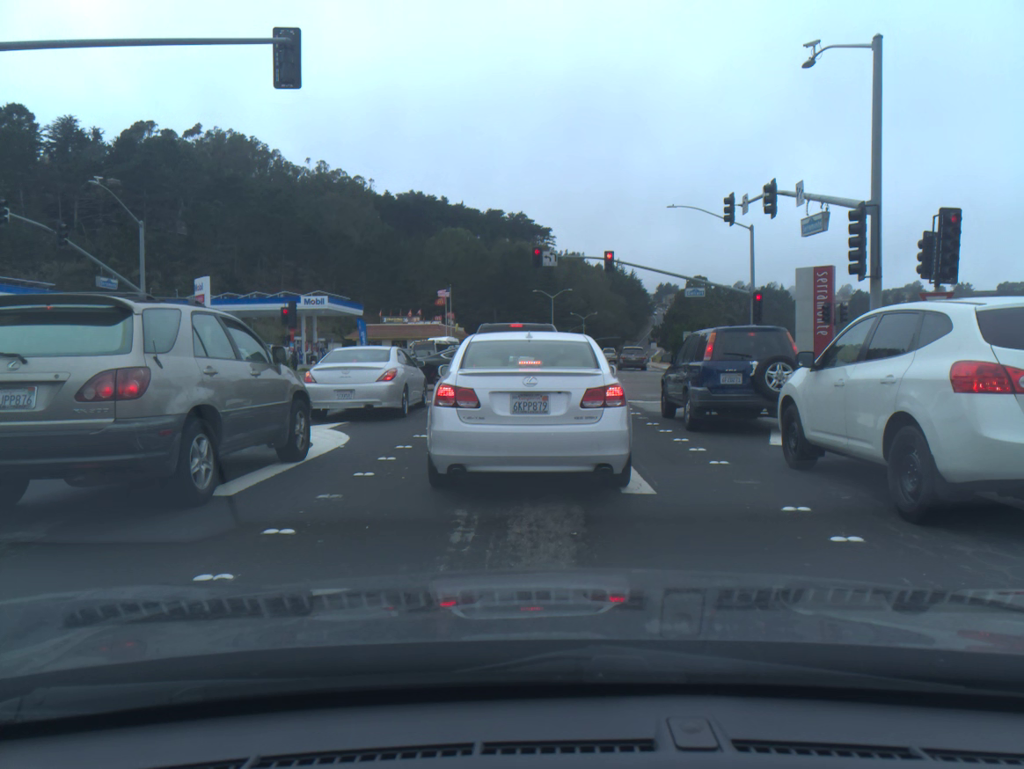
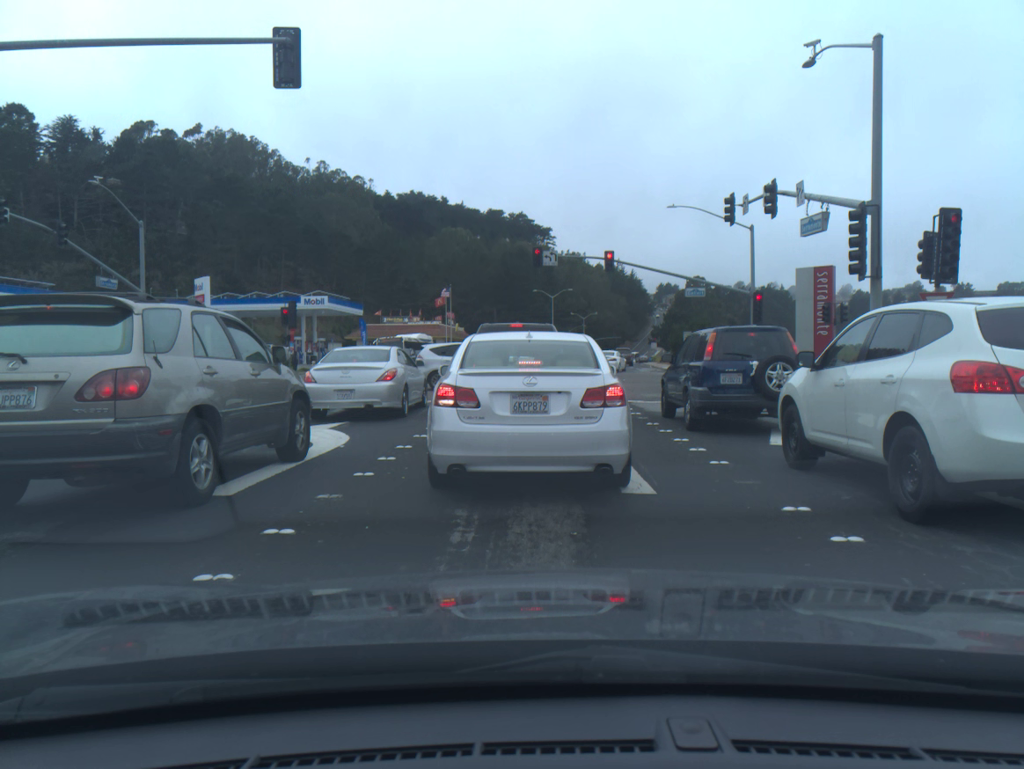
(0.0, 0.0) m; 0°
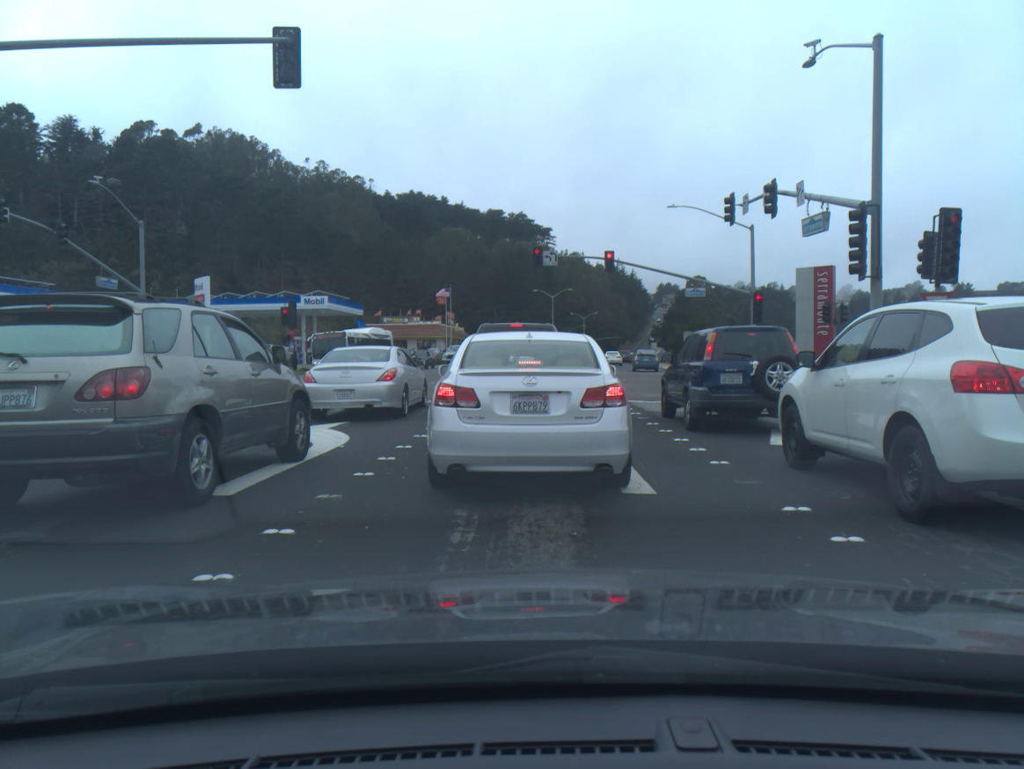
(0.0, 0.0) m; 0°
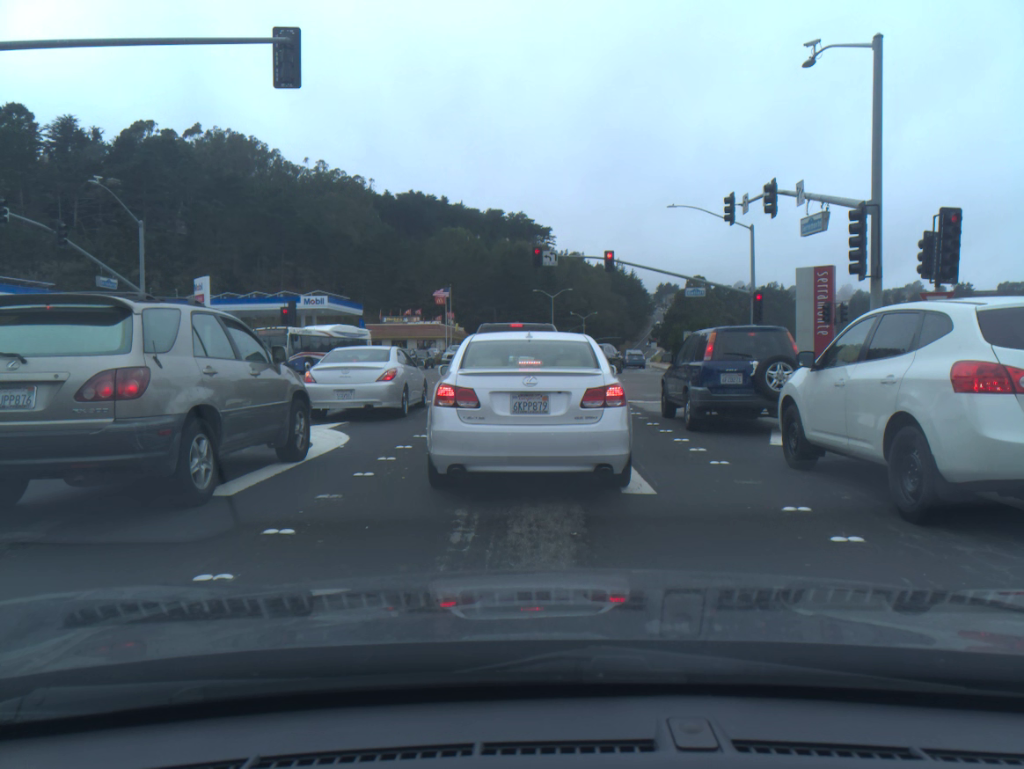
(0.0, 0.0) m; 0°
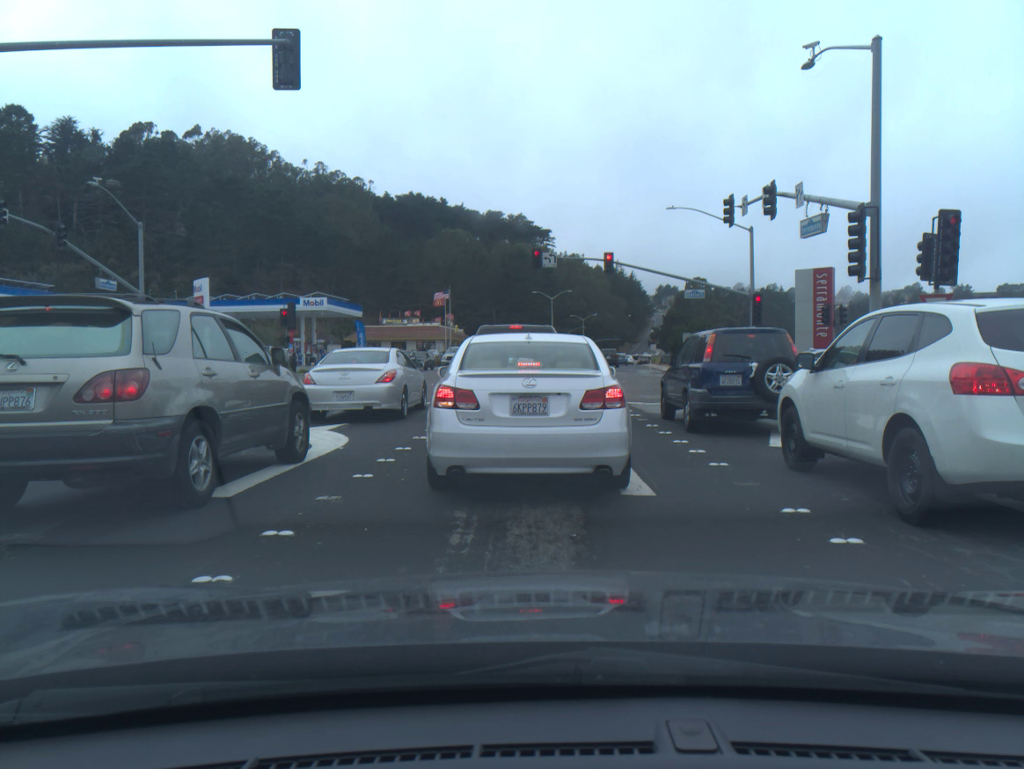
(0.0, 0.0) m; 0°
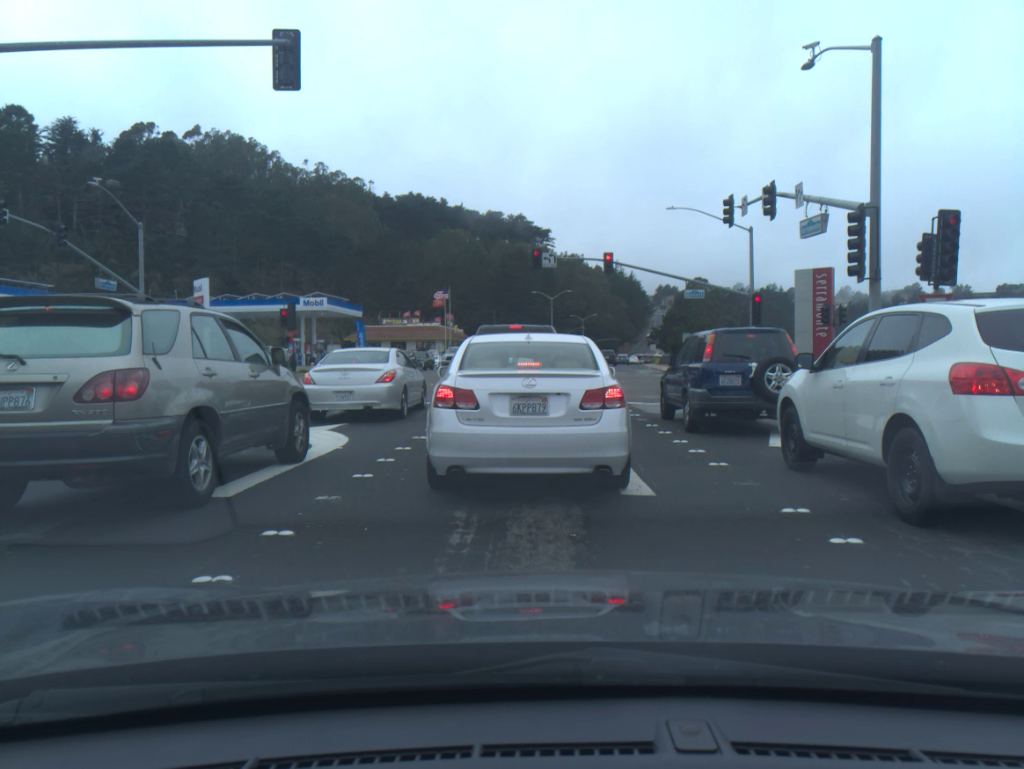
(0.0, 0.0) m; 0°
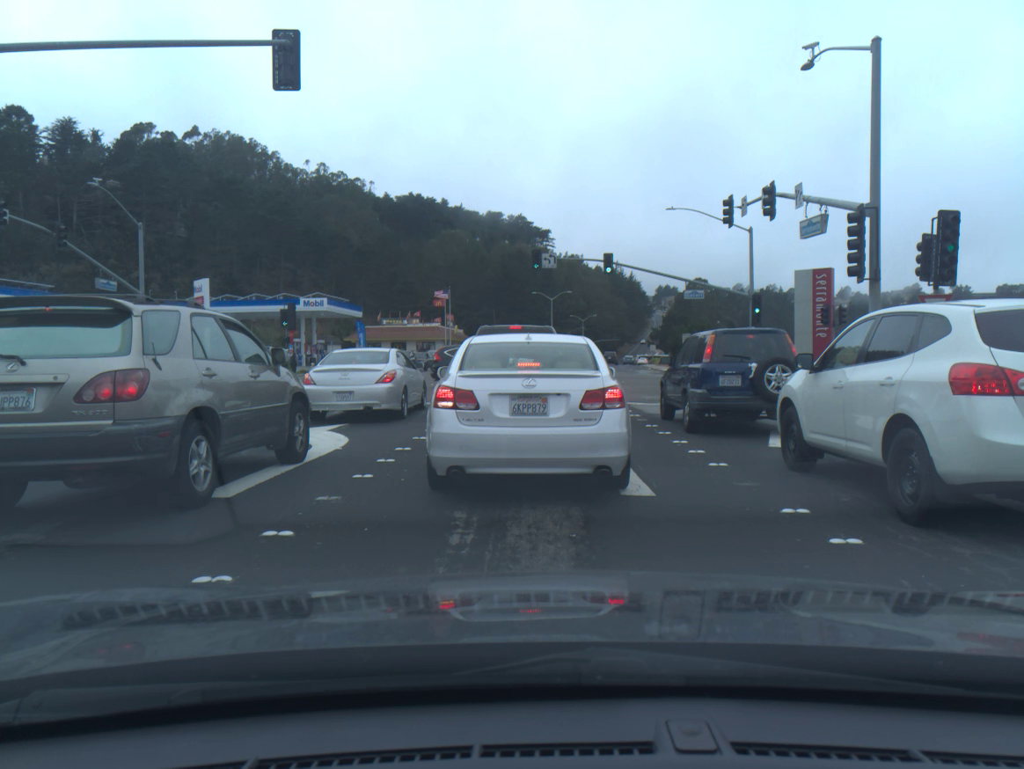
(0.0, 0.0) m; 0°
